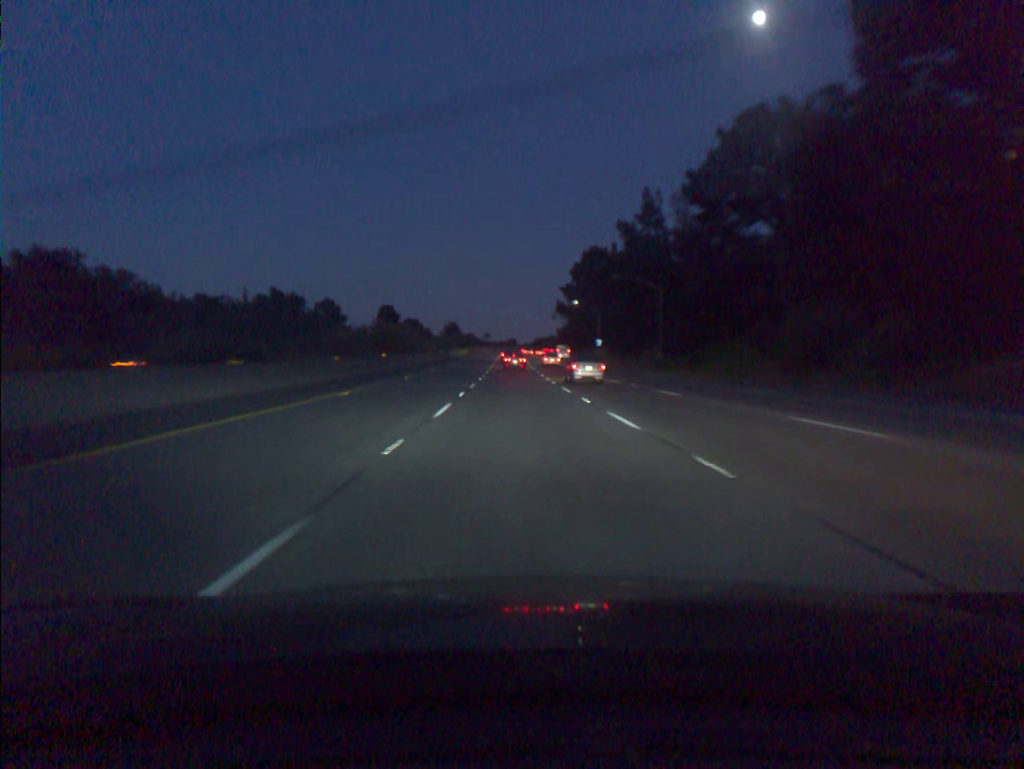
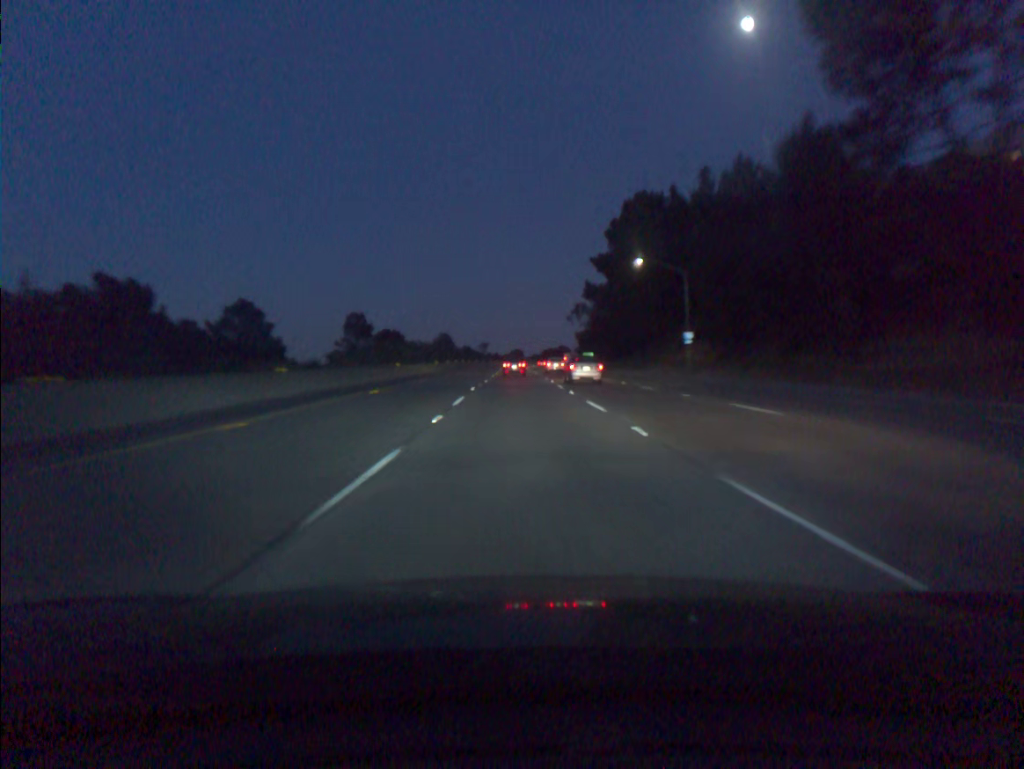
(-0.7, +68.2) m; -1°
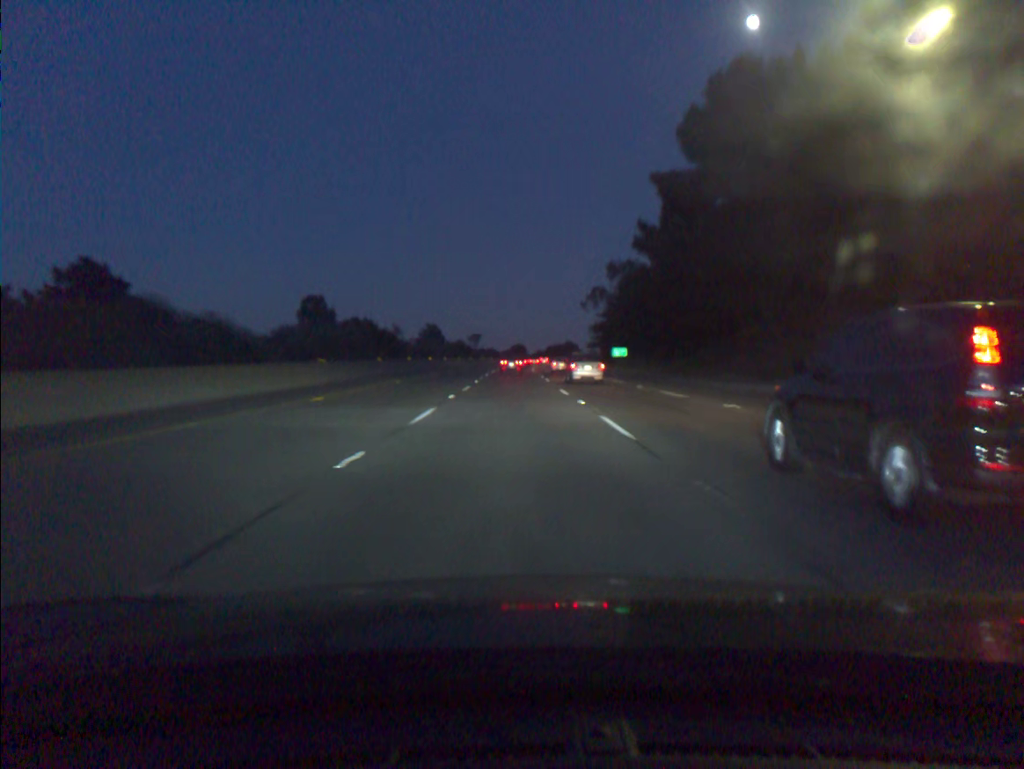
(+0.1, +50.6) m; 0°
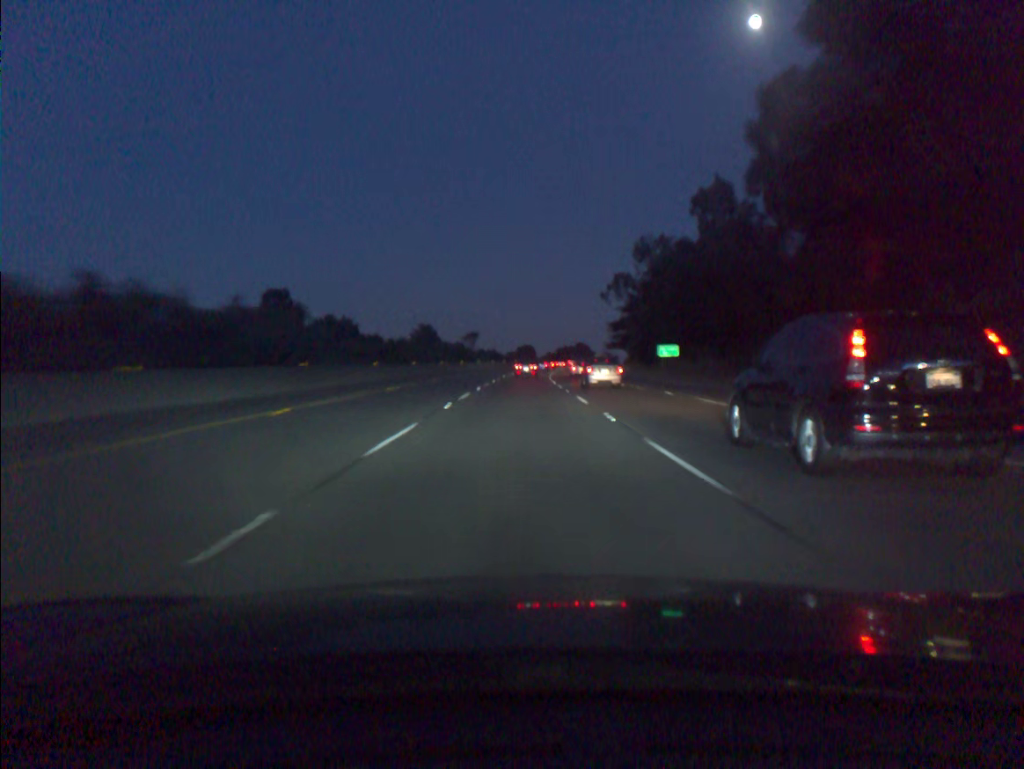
(-0.2, +33.8) m; -1°
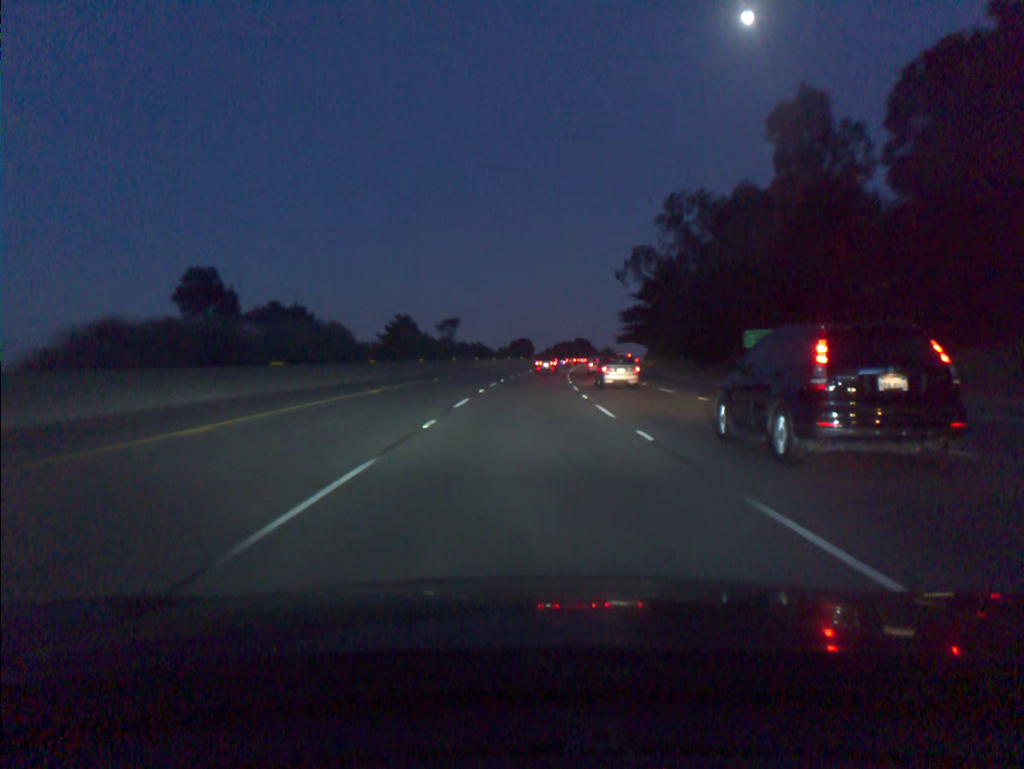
(0.0, +33.9) m; 0°
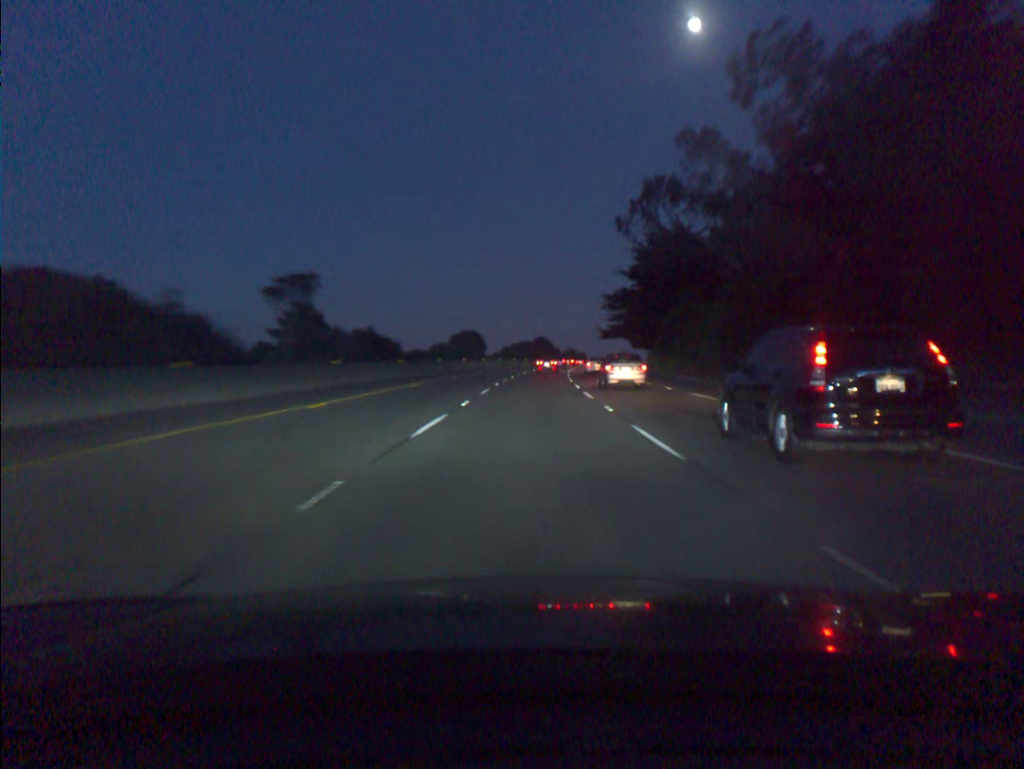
(+1.4, +51.2) m; +3°
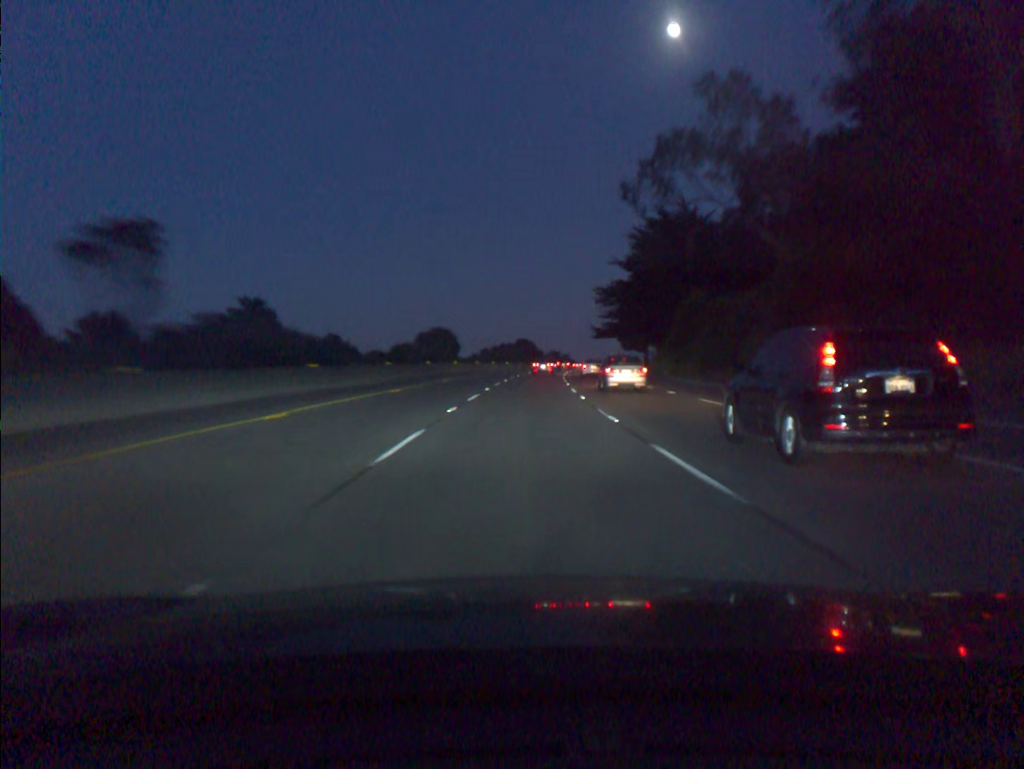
(+0.2, +17.2) m; +1°
